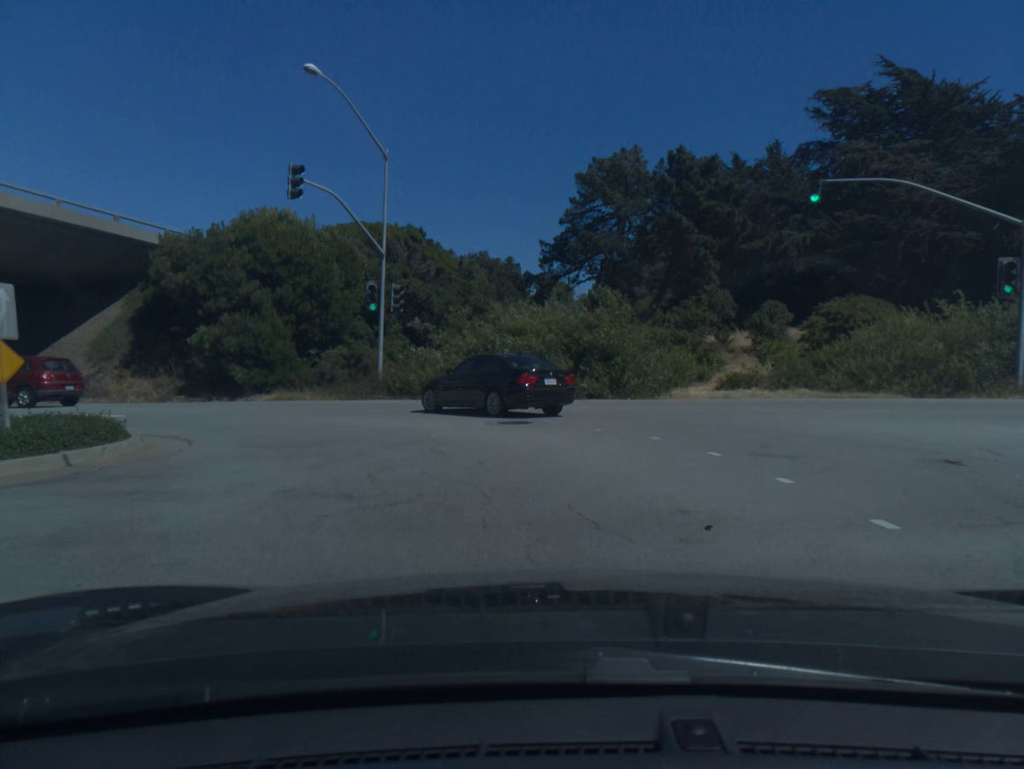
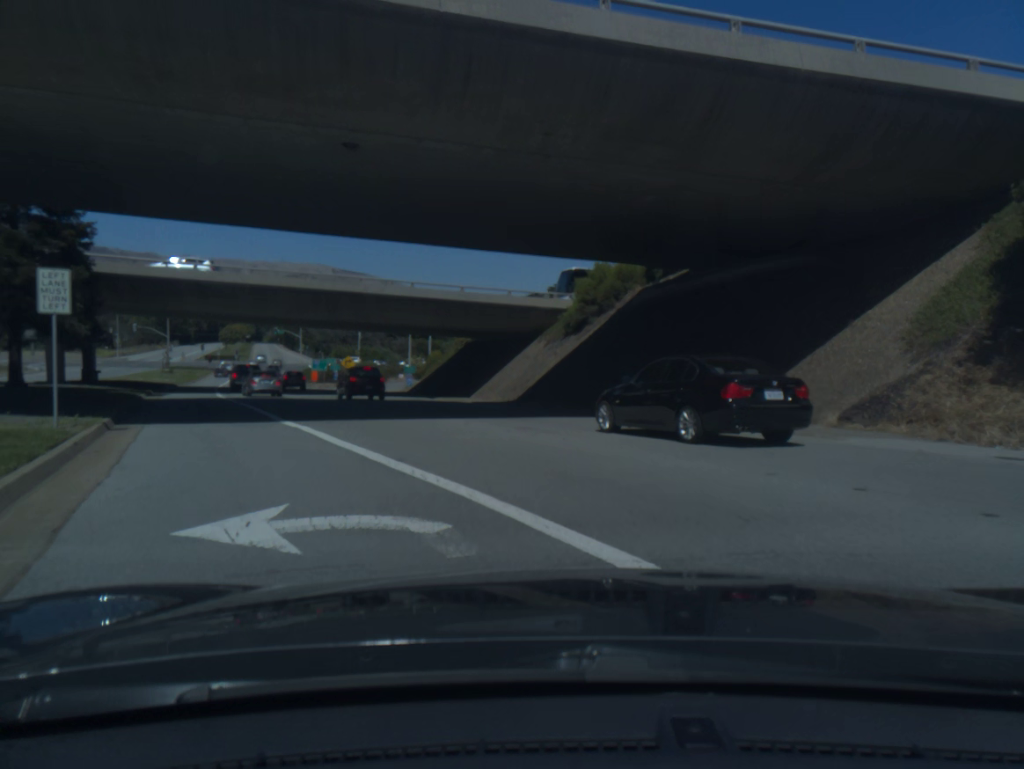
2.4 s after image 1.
(-8.1, +17.6) m; -60°
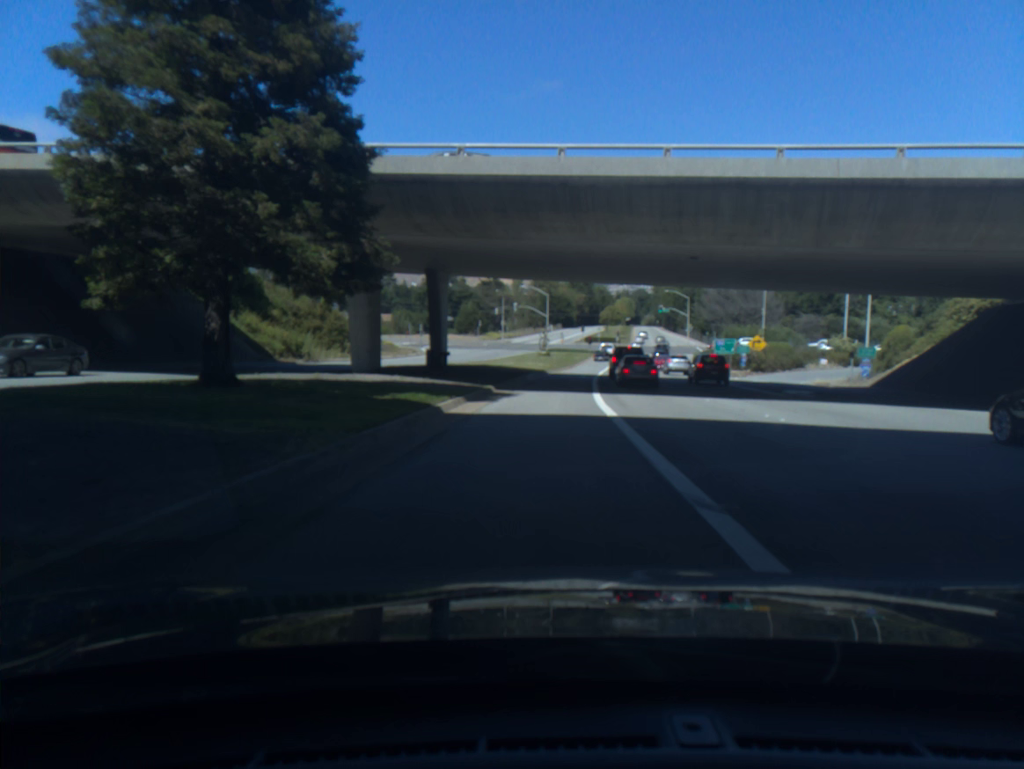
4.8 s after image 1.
(-7.4, +23.9) m; -22°
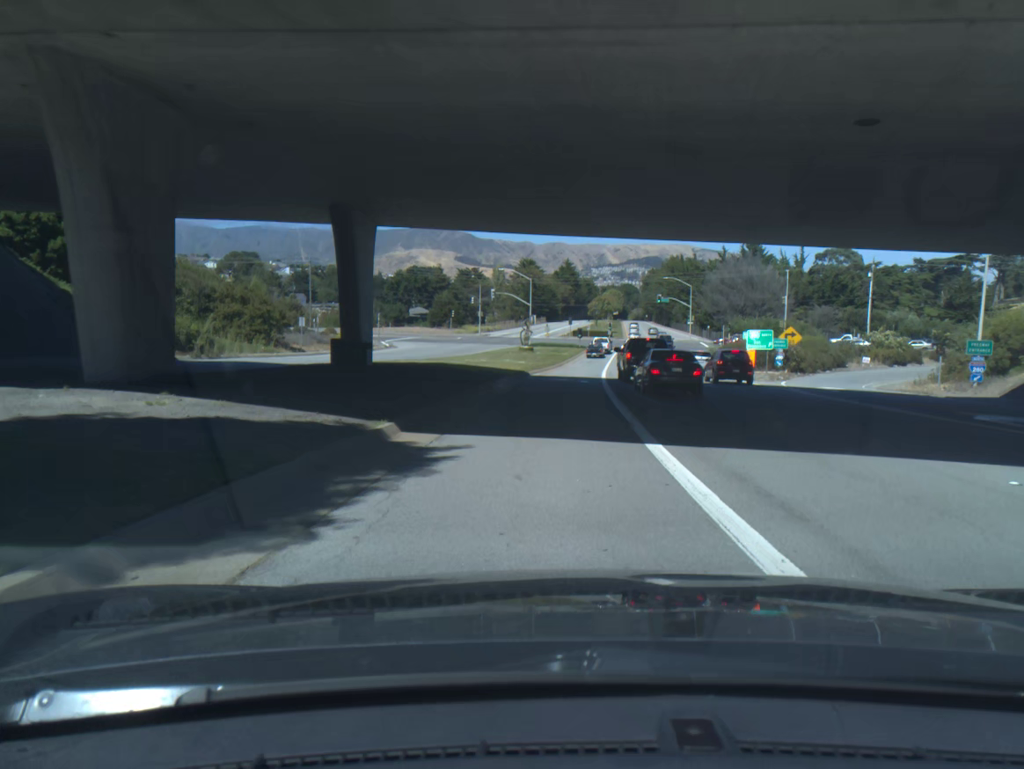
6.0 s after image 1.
(+0.1, +16.5) m; +1°
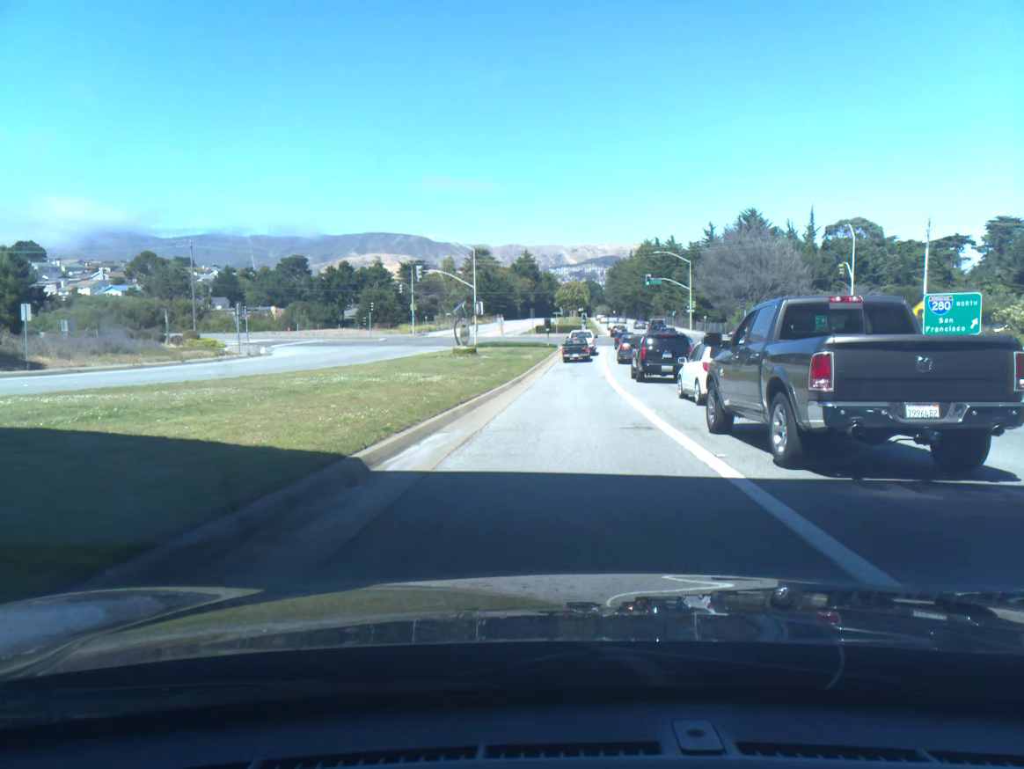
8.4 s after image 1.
(+0.8, +31.3) m; +3°
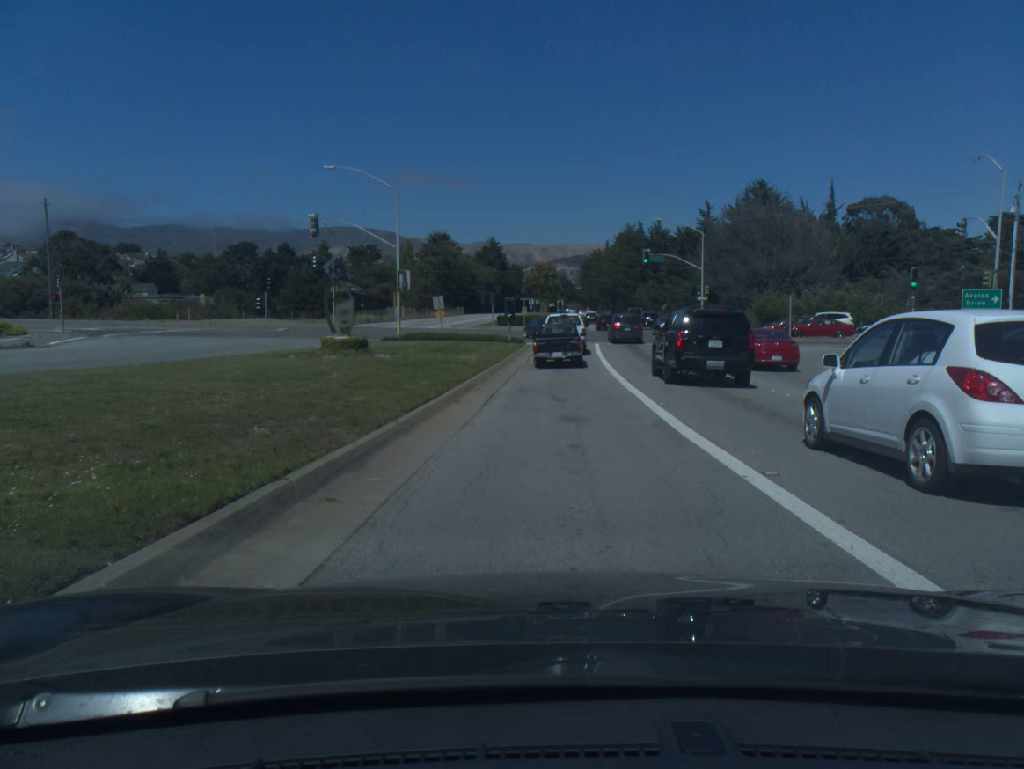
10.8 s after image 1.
(+0.6, +24.1) m; +2°
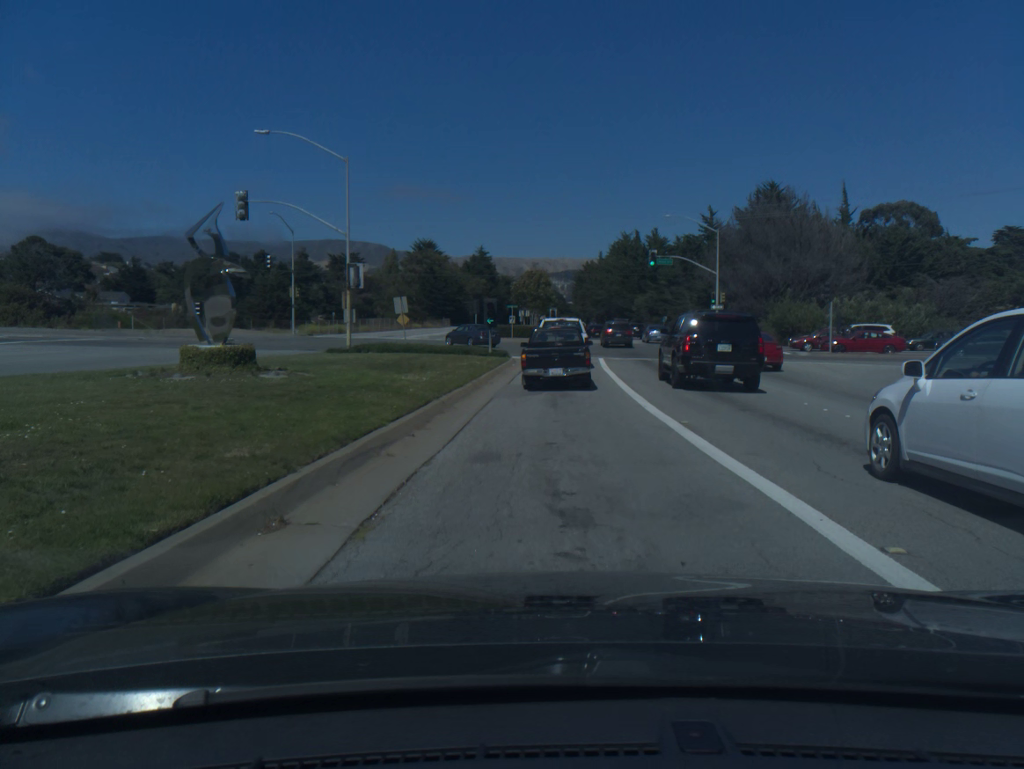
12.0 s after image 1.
(+0.1, +9.9) m; +1°
